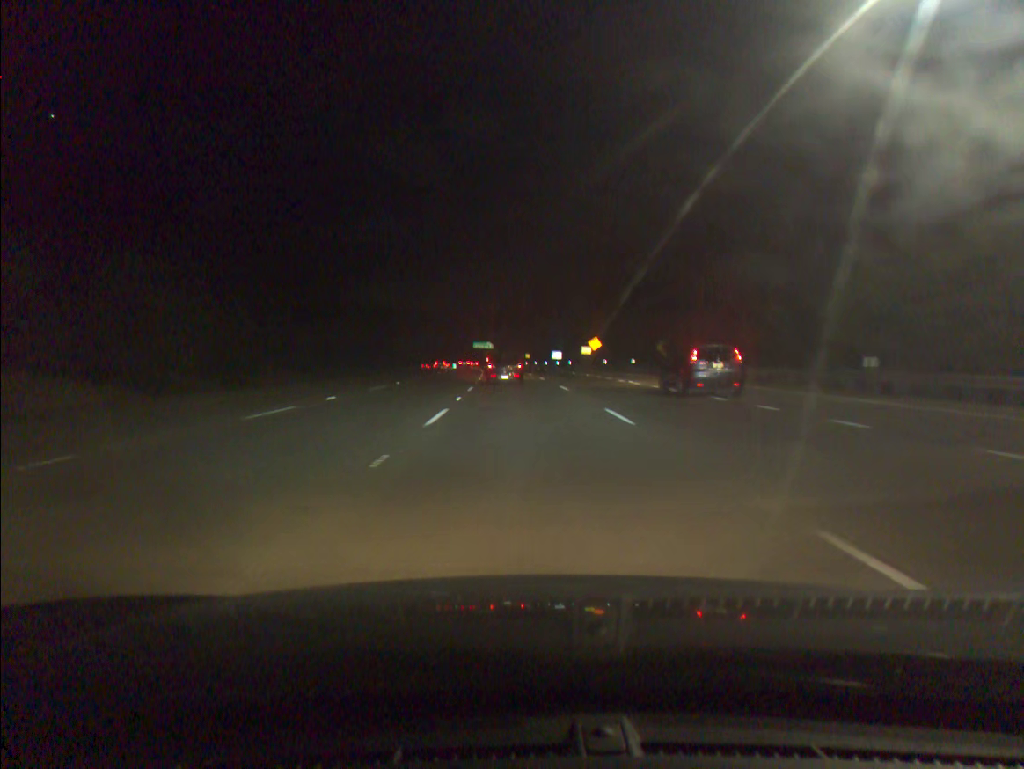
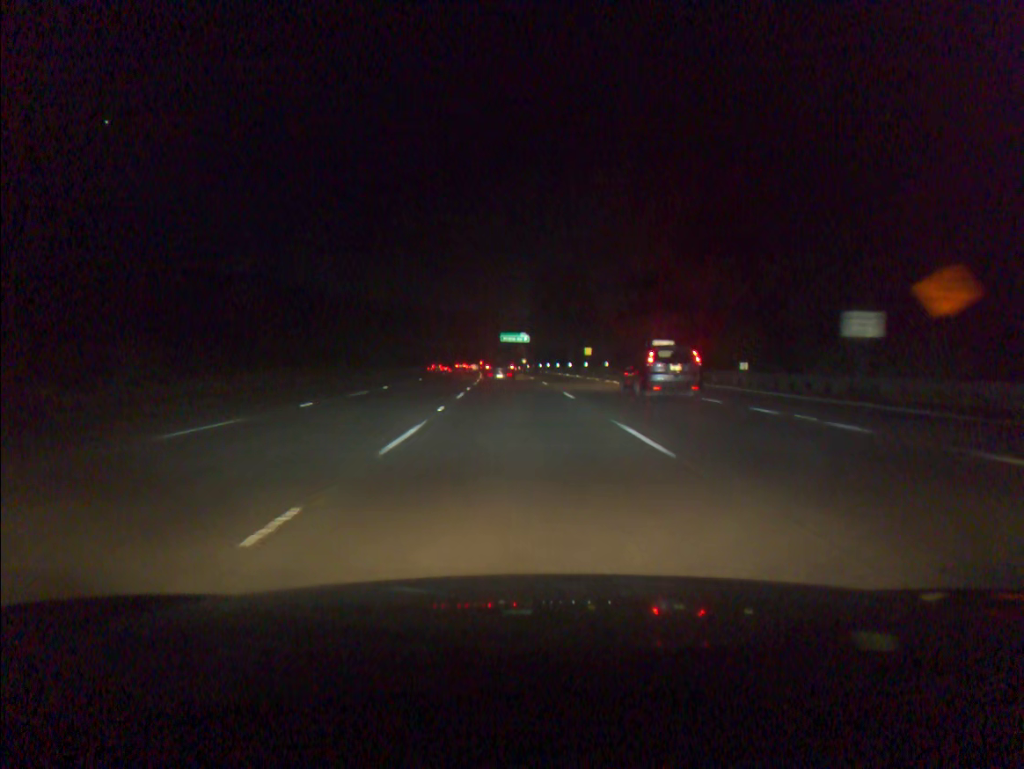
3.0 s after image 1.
(-1.9, +77.3) m; -3°
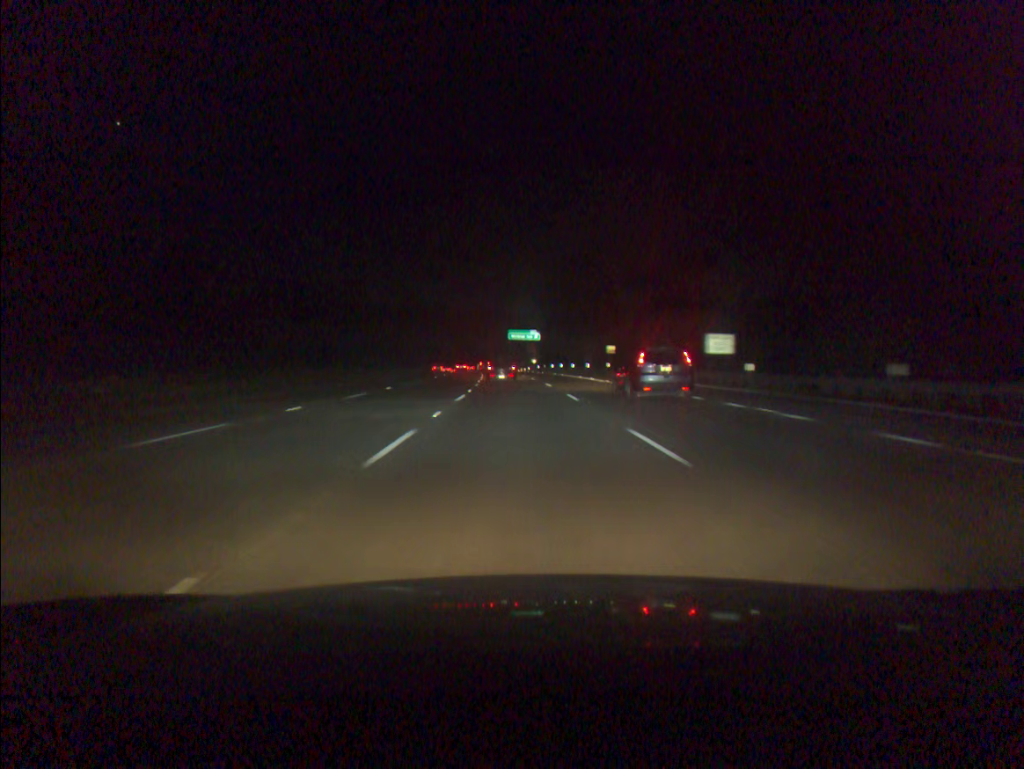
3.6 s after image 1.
(-0.1, +15.5) m; -1°
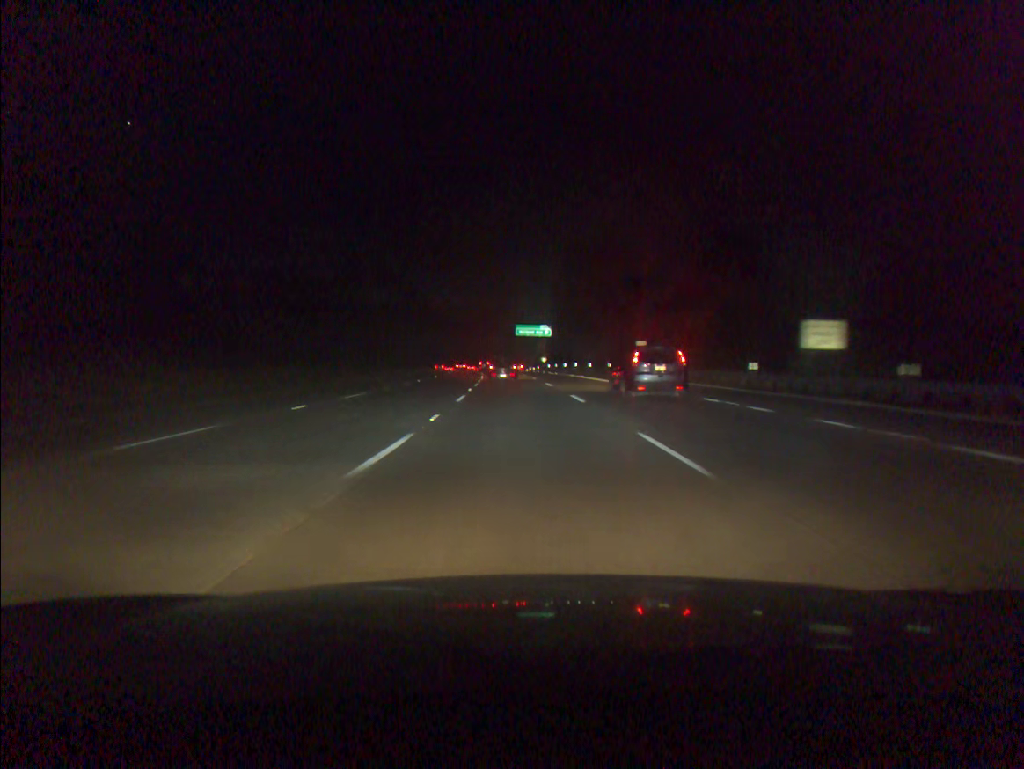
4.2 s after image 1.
(-0.1, +15.6) m; -1°
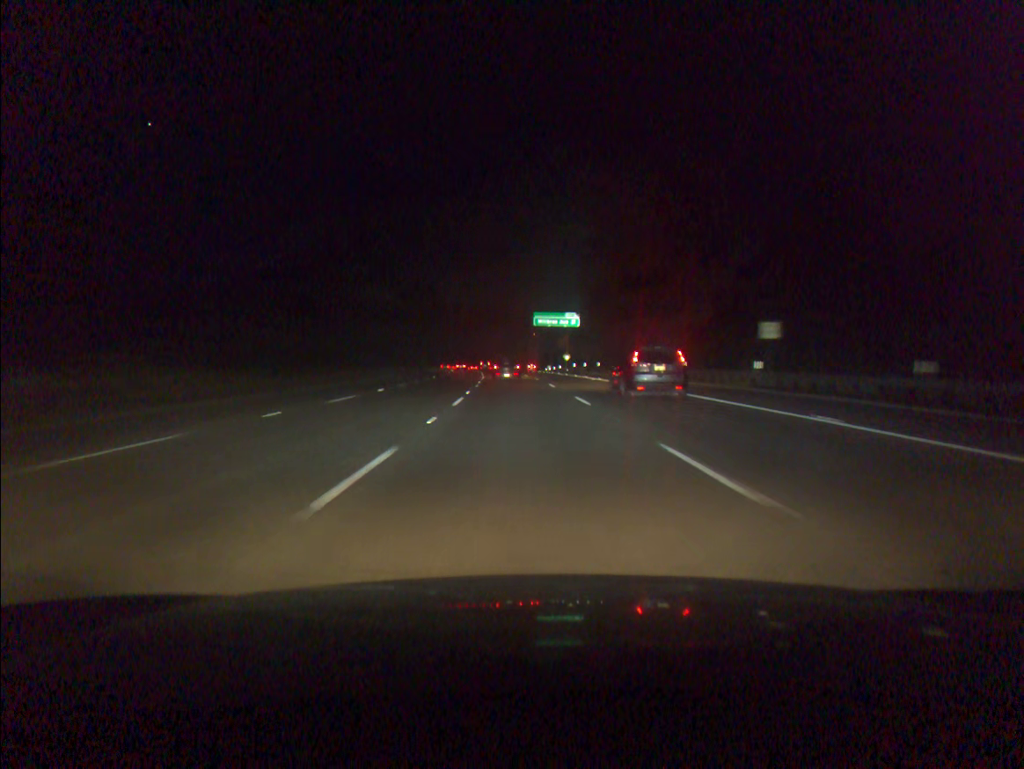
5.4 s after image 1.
(-0.3, +31.2) m; -1°
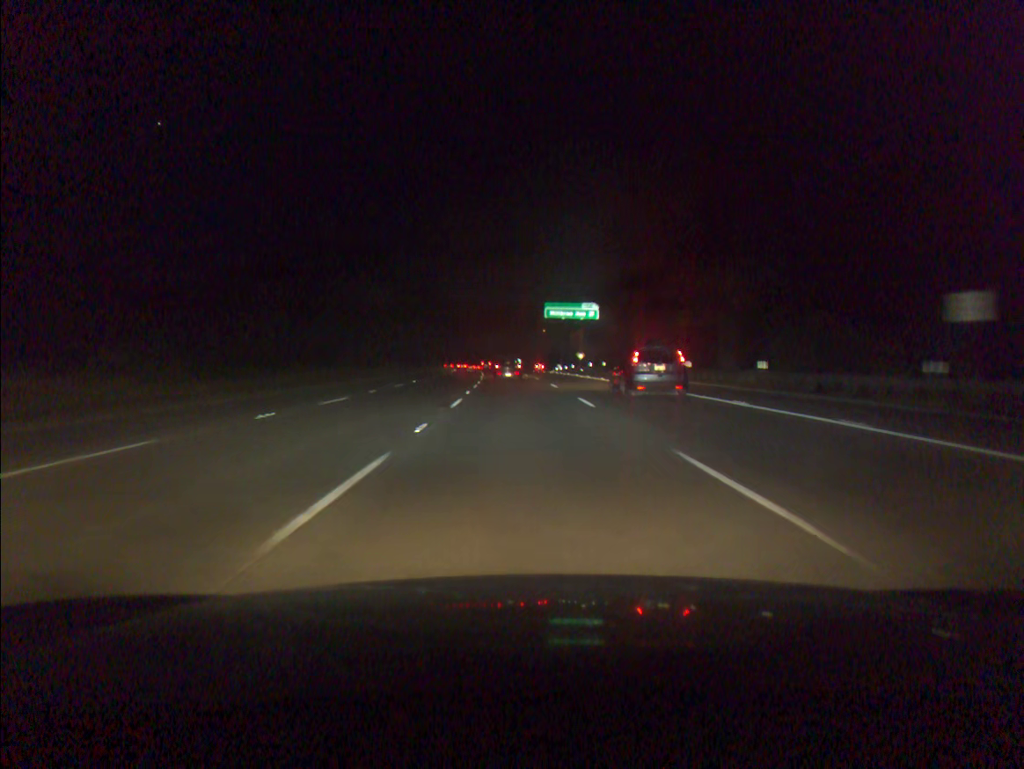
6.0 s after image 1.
(-0.1, +15.7) m; -1°
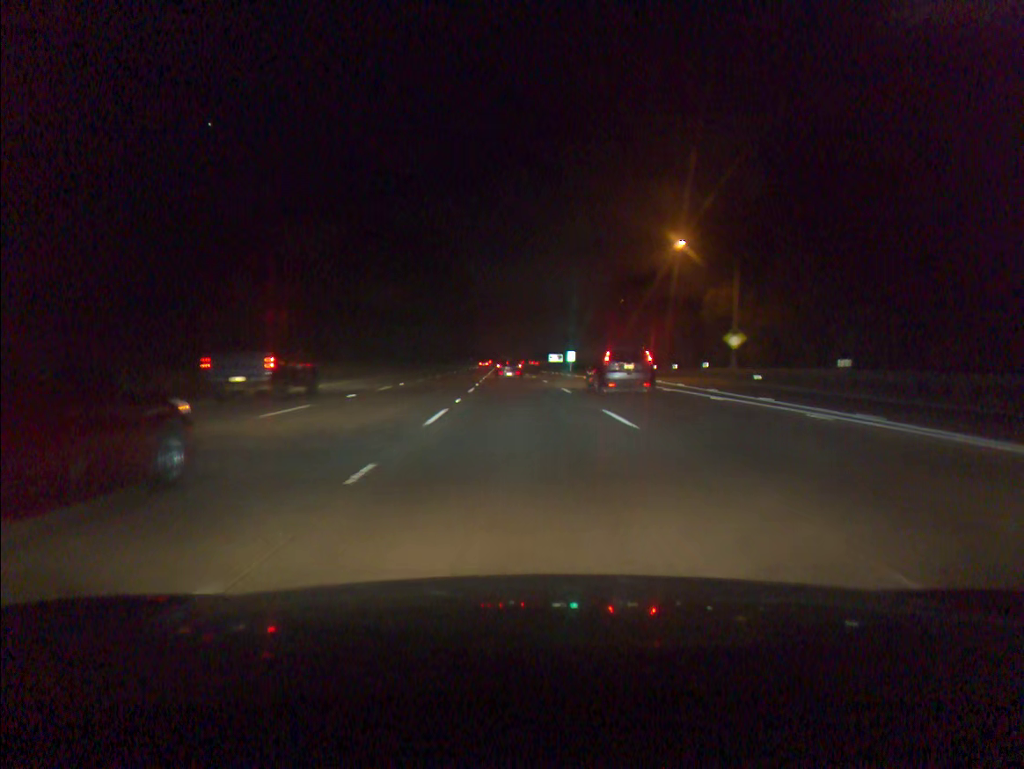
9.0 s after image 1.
(-1.9, +78.9) m; -3°
